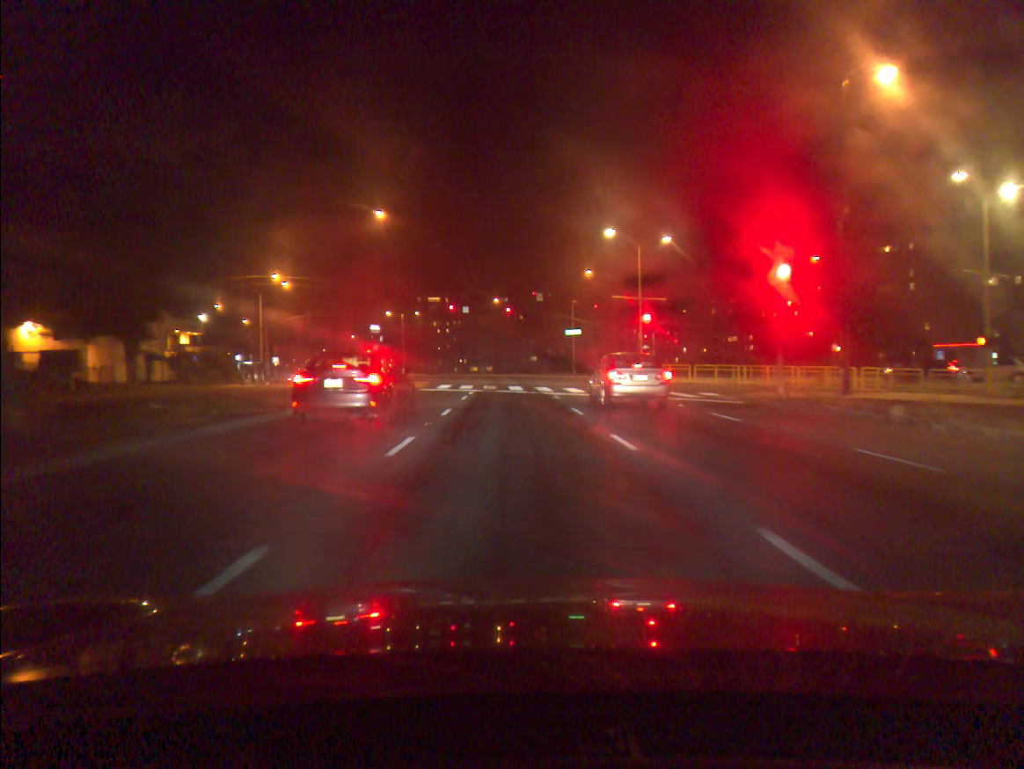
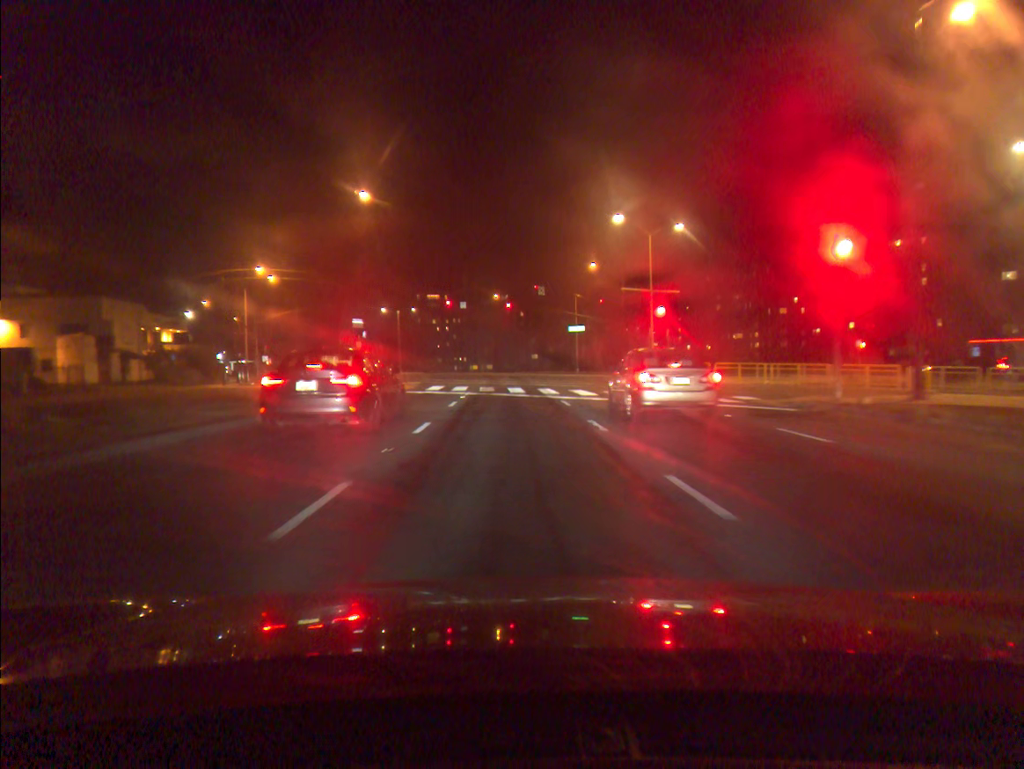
(0.0, +4.8) m; 0°
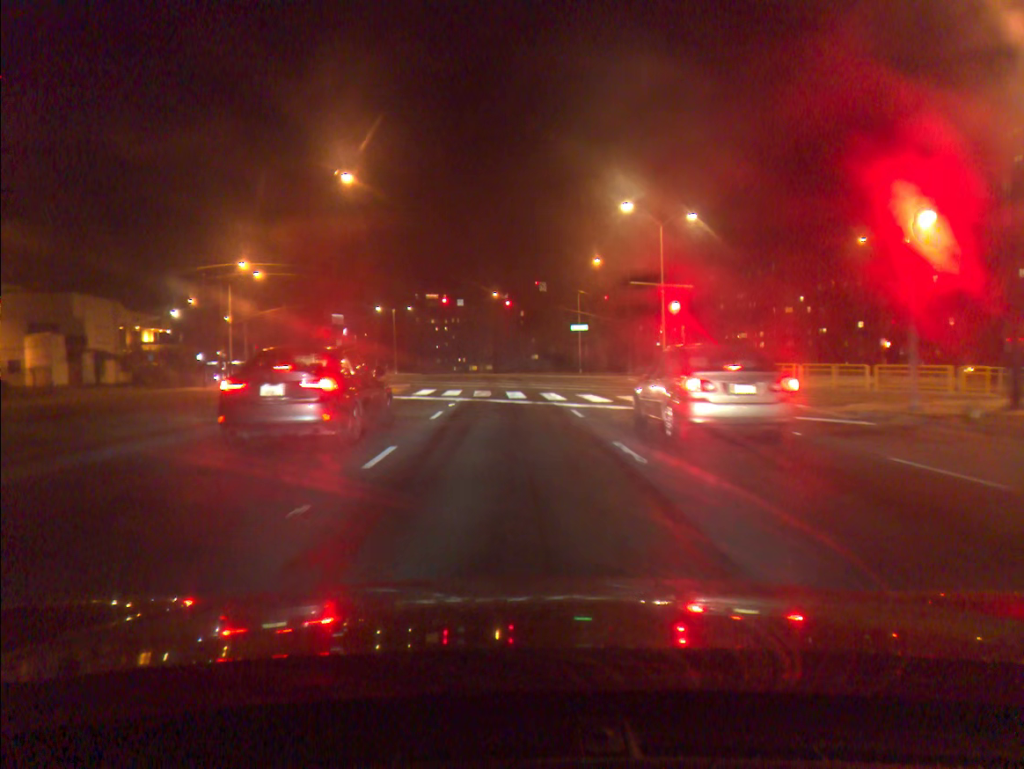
(0.0, +4.2) m; 0°
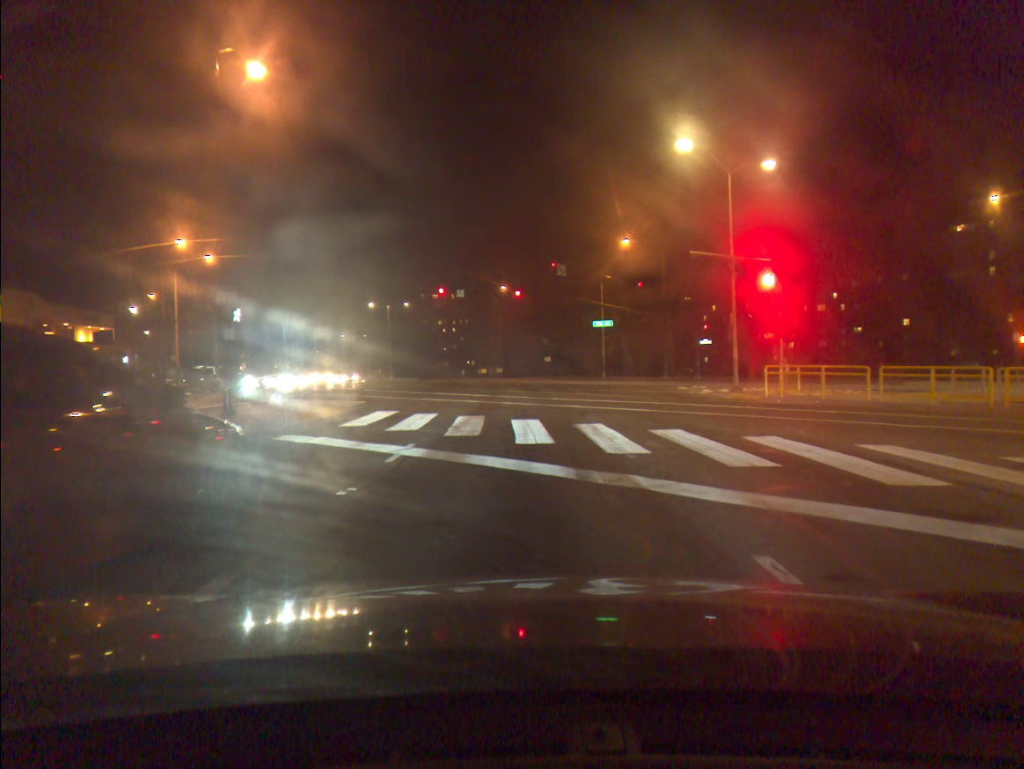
(-0.1, +14.3) m; -1°
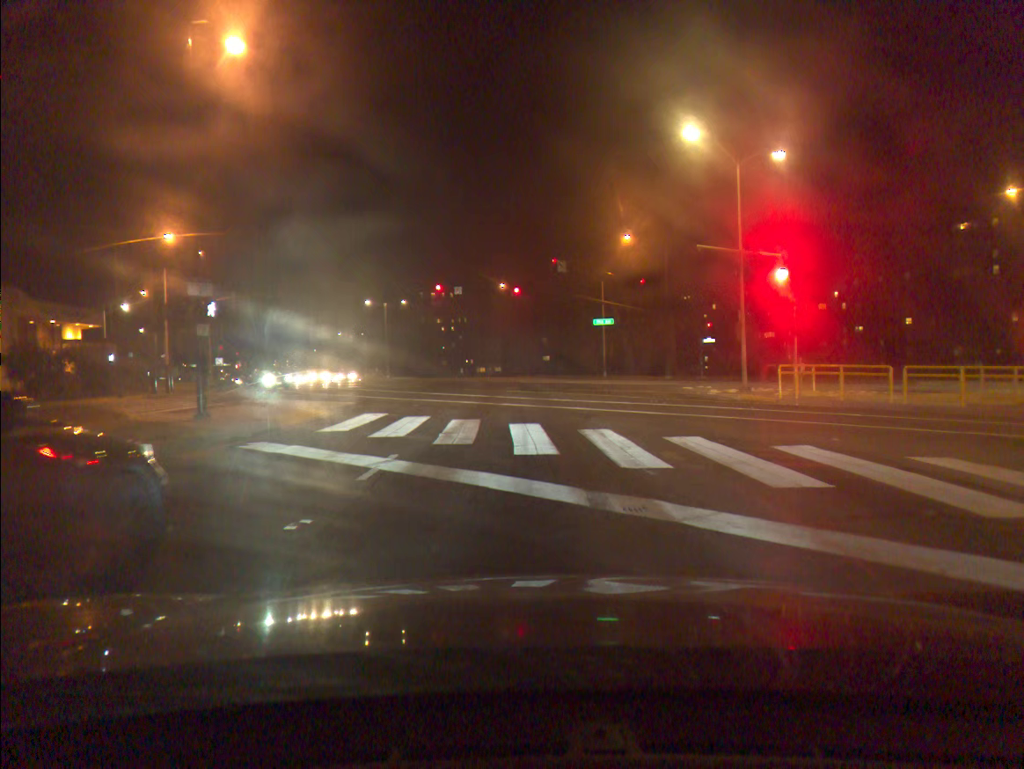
(0.0, +1.6) m; 0°
